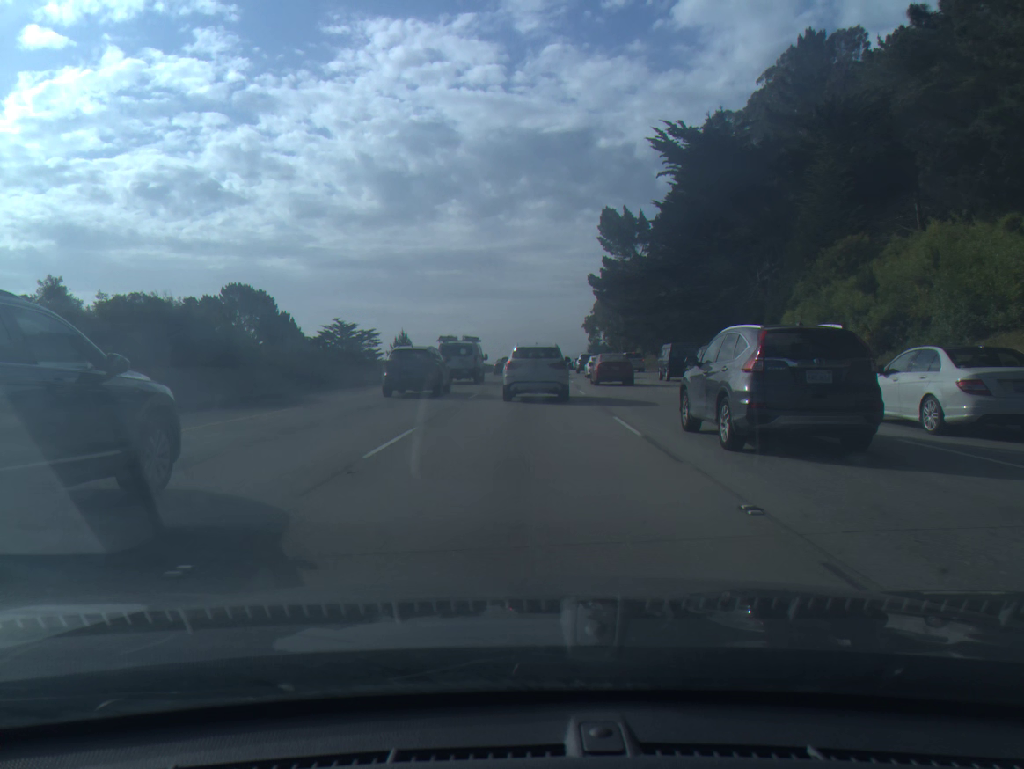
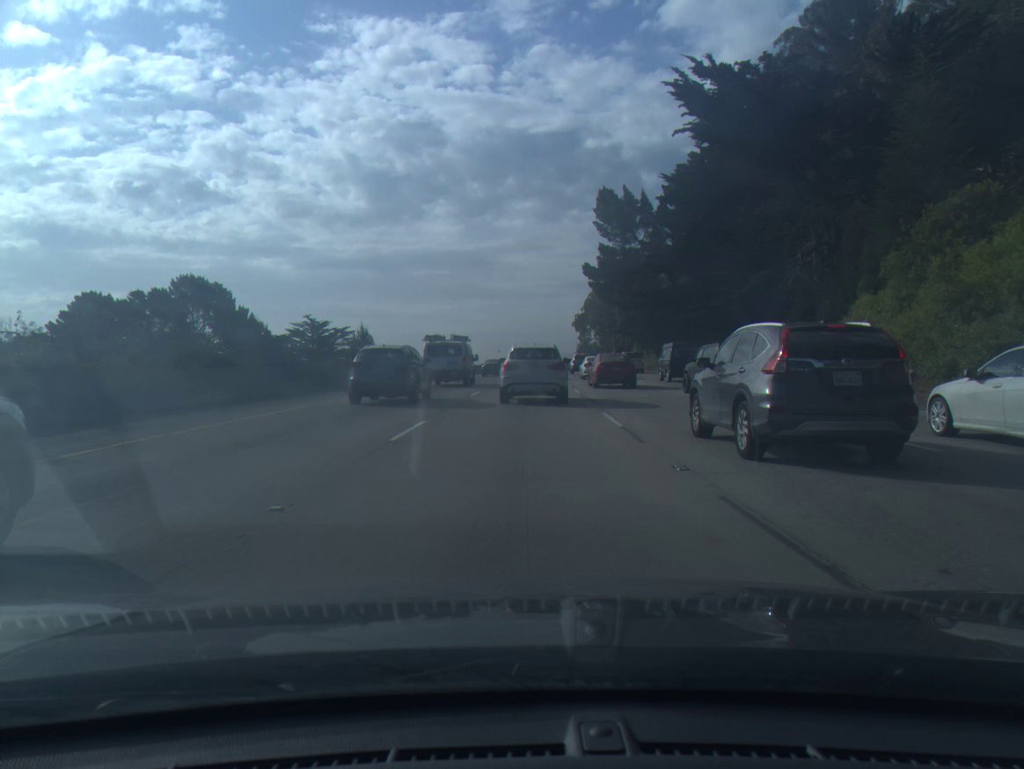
(+0.1, +12.6) m; +1°
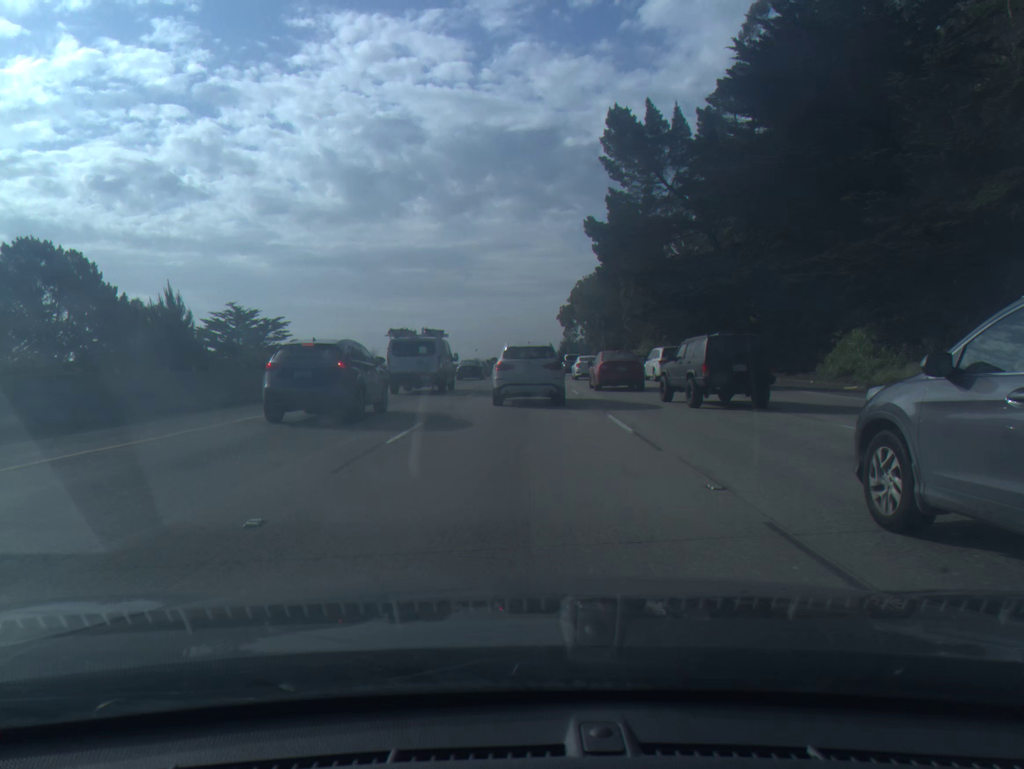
(+0.4, +29.8) m; +2°
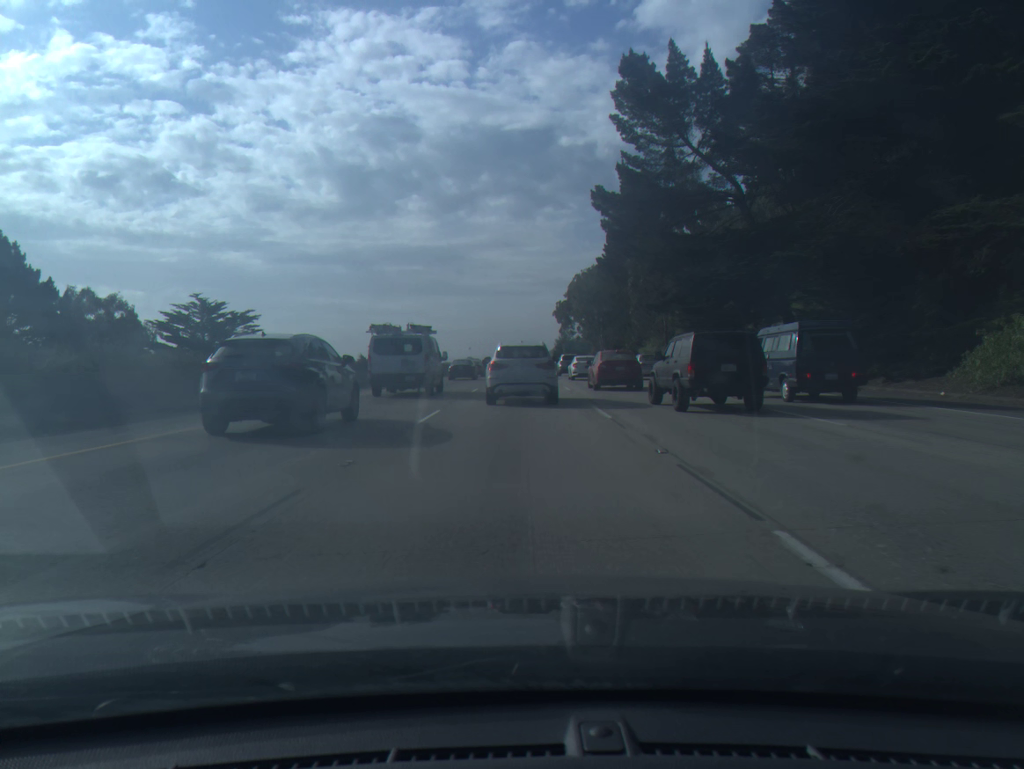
(+0.1, +11.3) m; 0°
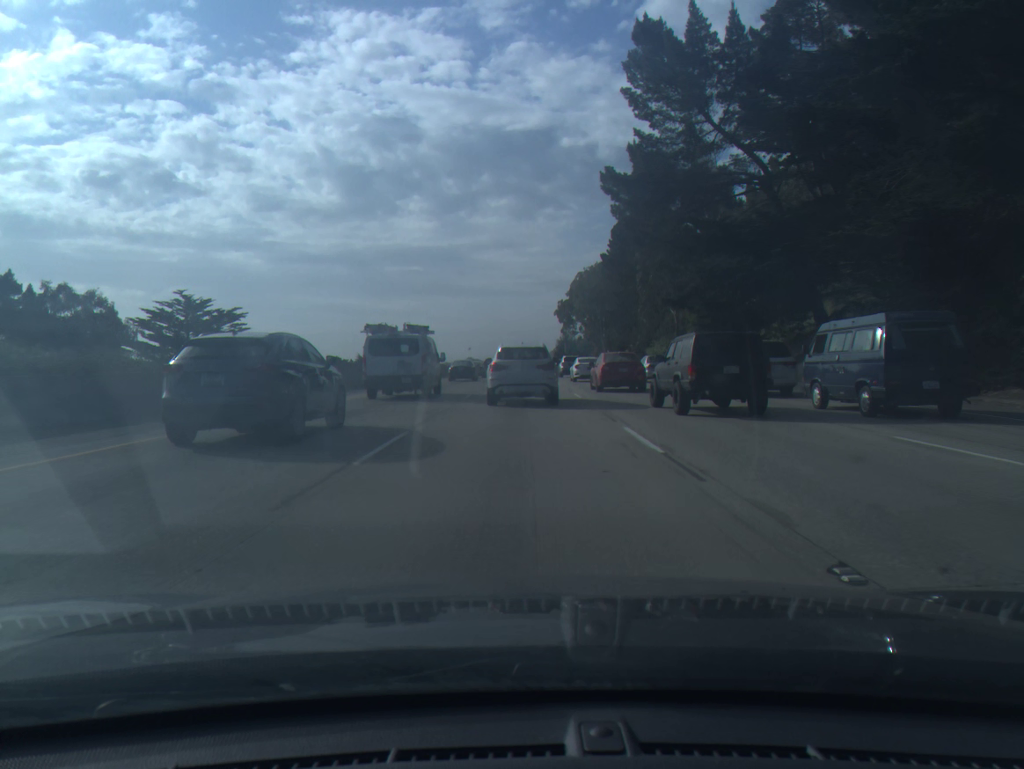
(0.0, +5.6) m; 0°
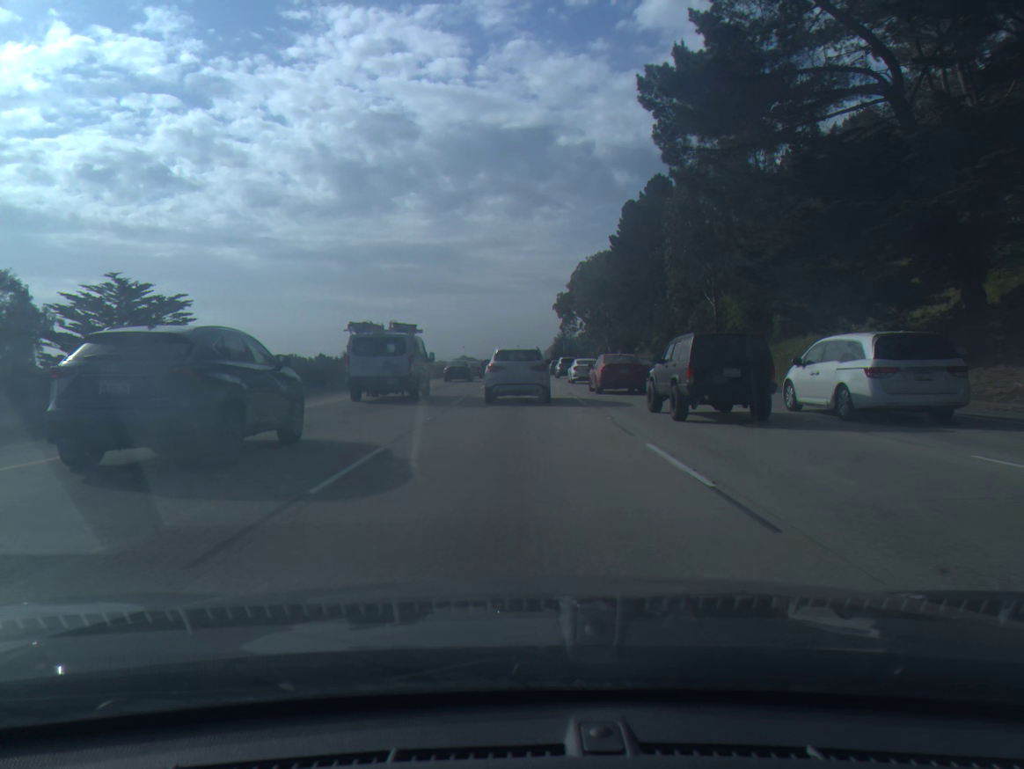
(0.0, +16.5) m; 0°
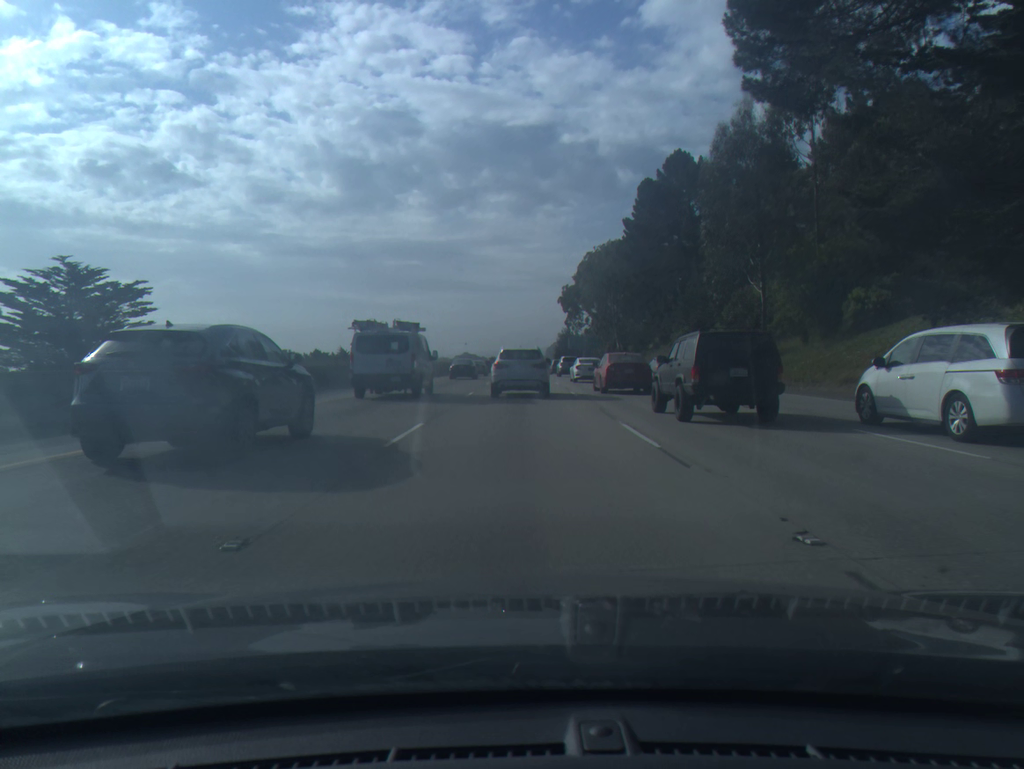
(0.0, +11.0) m; 0°
